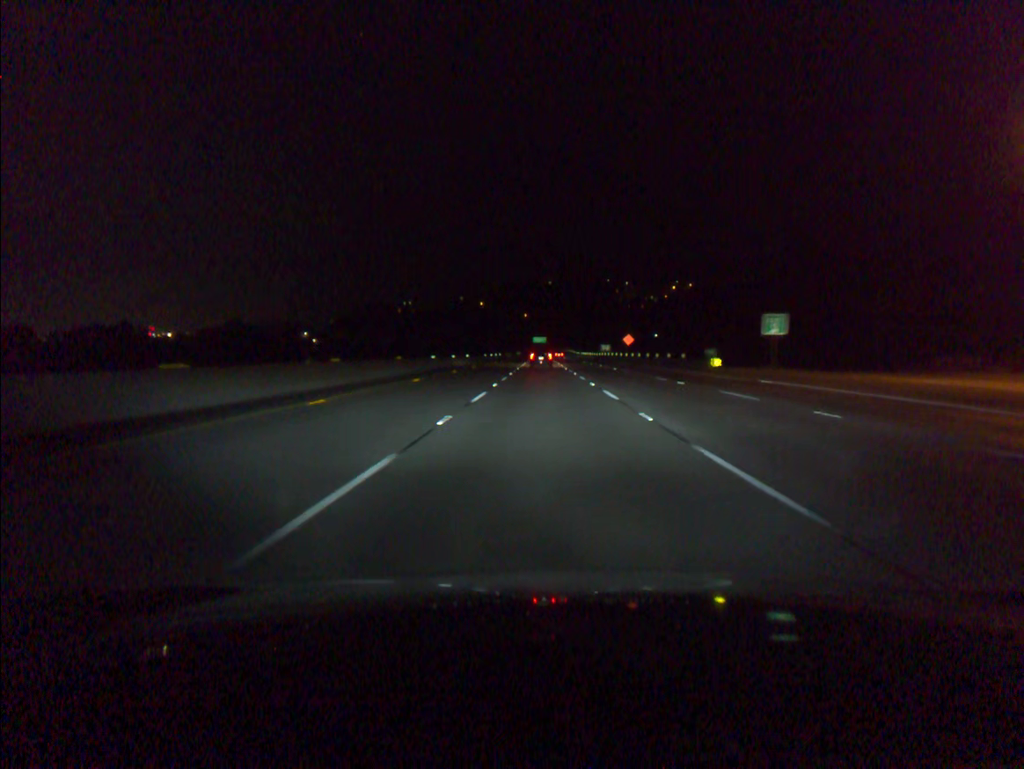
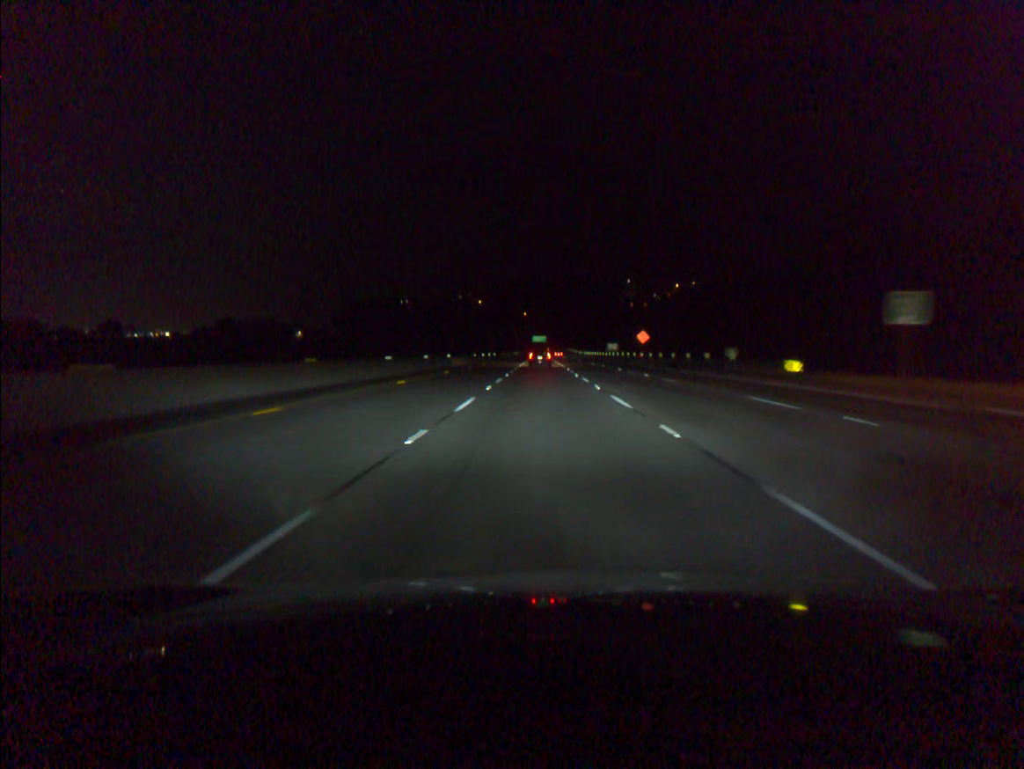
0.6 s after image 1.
(0.0, +17.9) m; 0°
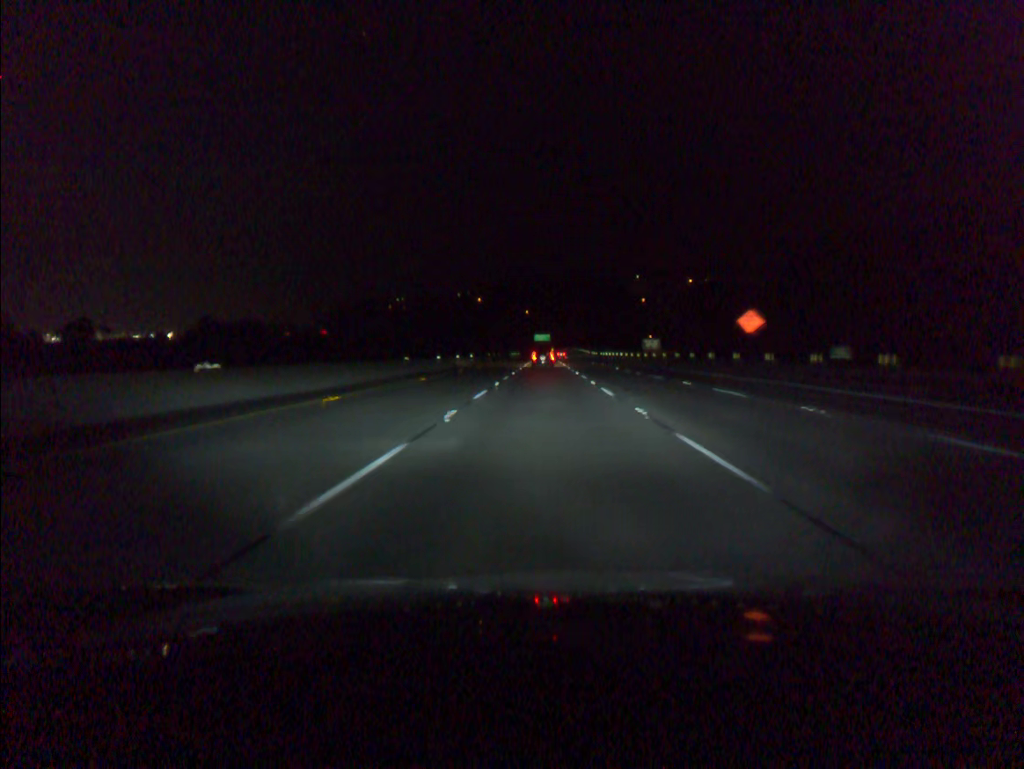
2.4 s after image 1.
(0.0, +53.8) m; 0°
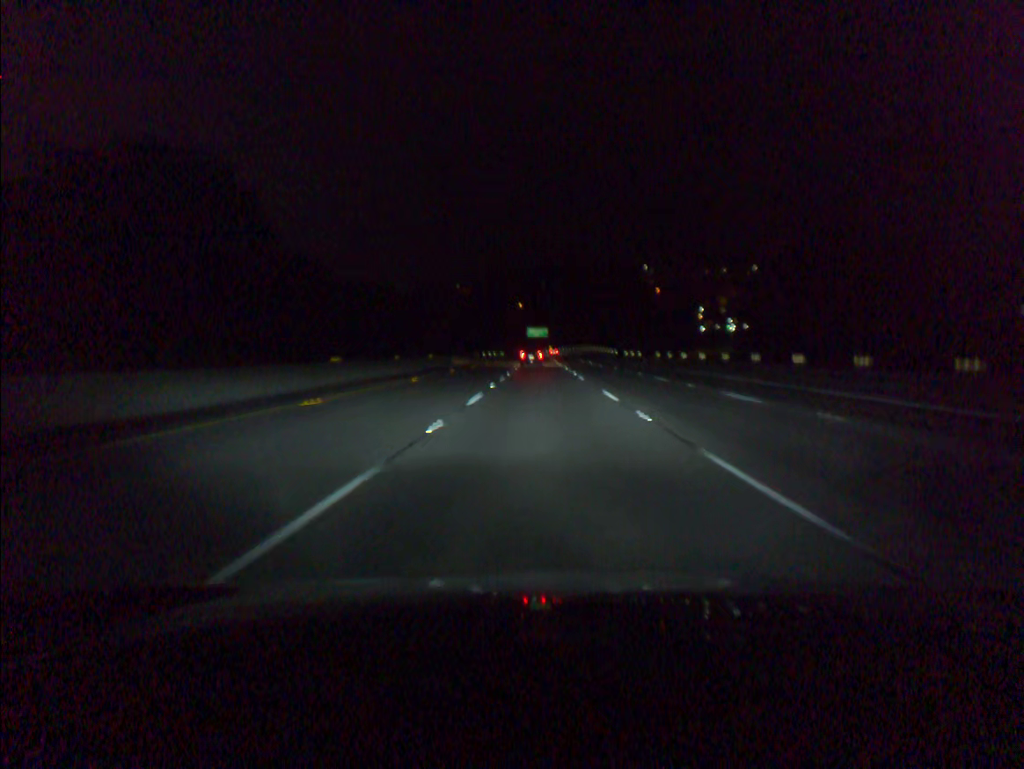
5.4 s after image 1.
(+0.2, +89.6) m; 0°
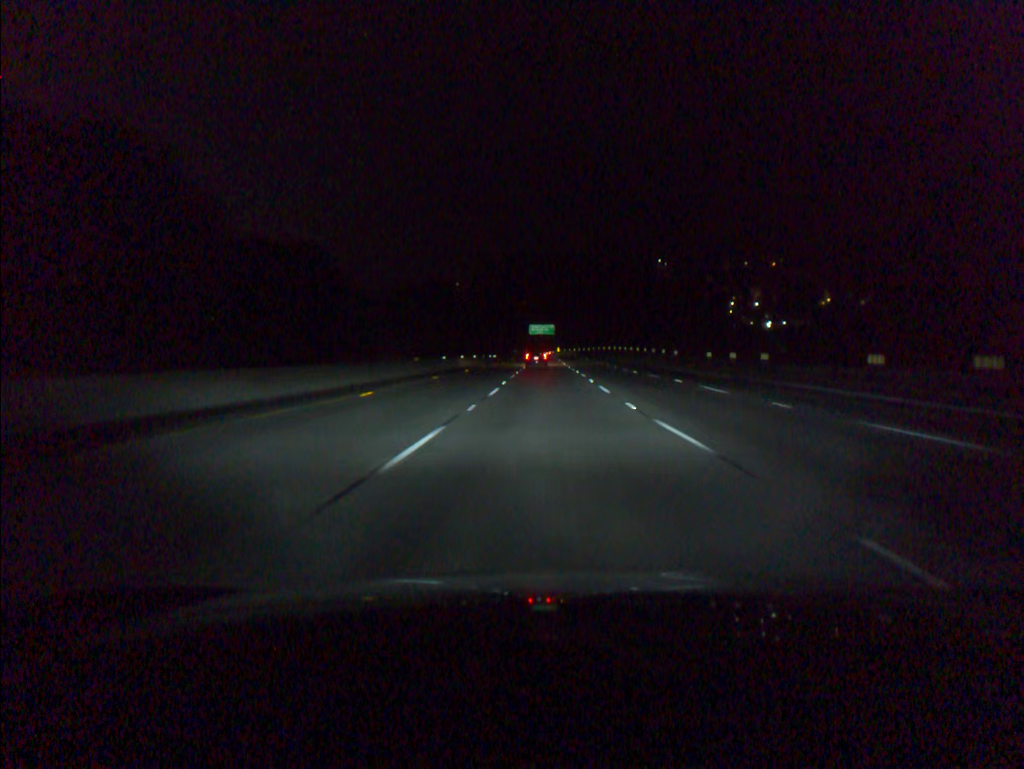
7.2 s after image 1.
(-0.1, +53.8) m; 0°
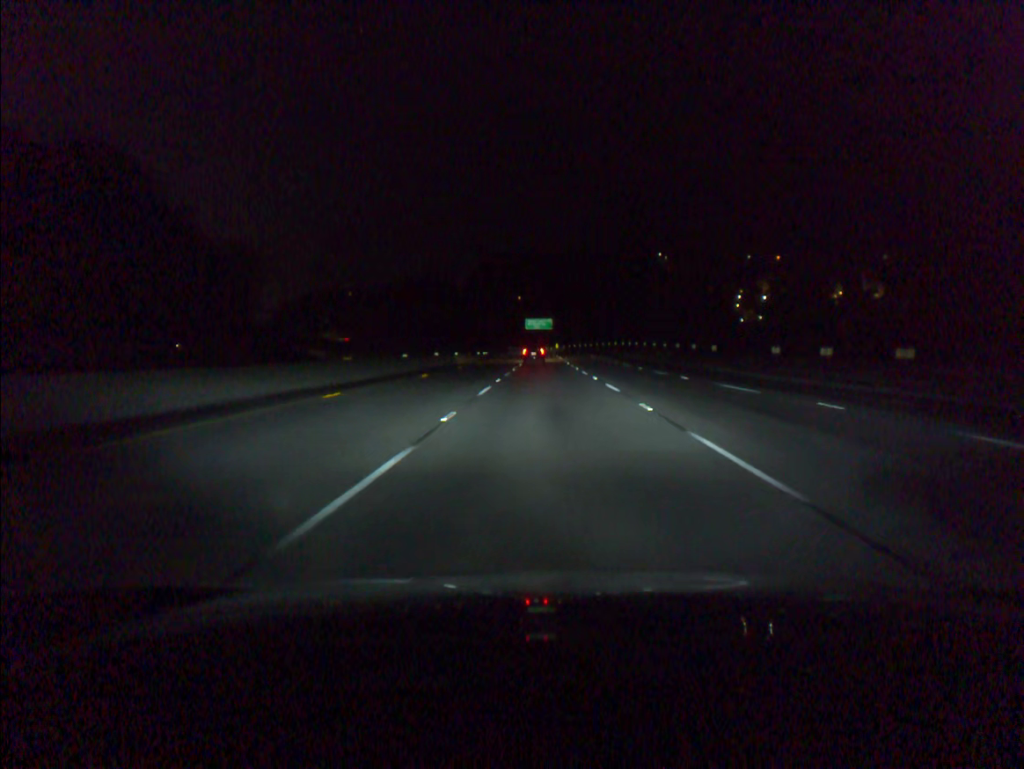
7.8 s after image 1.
(0.0, +18.0) m; 0°
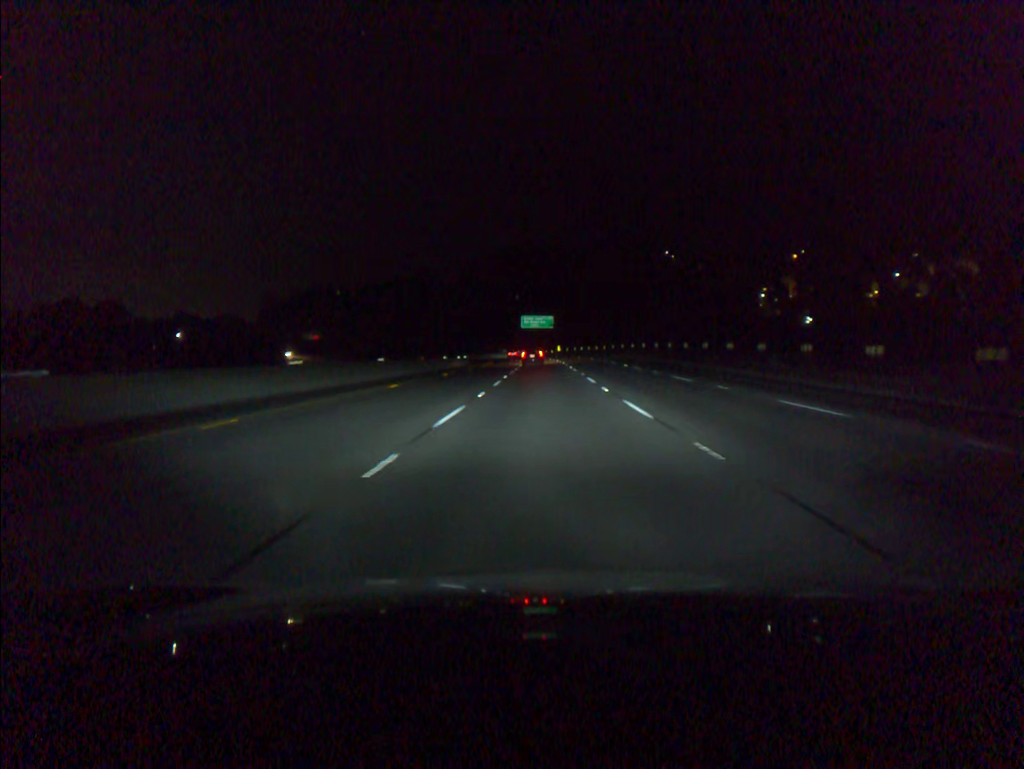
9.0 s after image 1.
(0.0, +35.9) m; 0°
